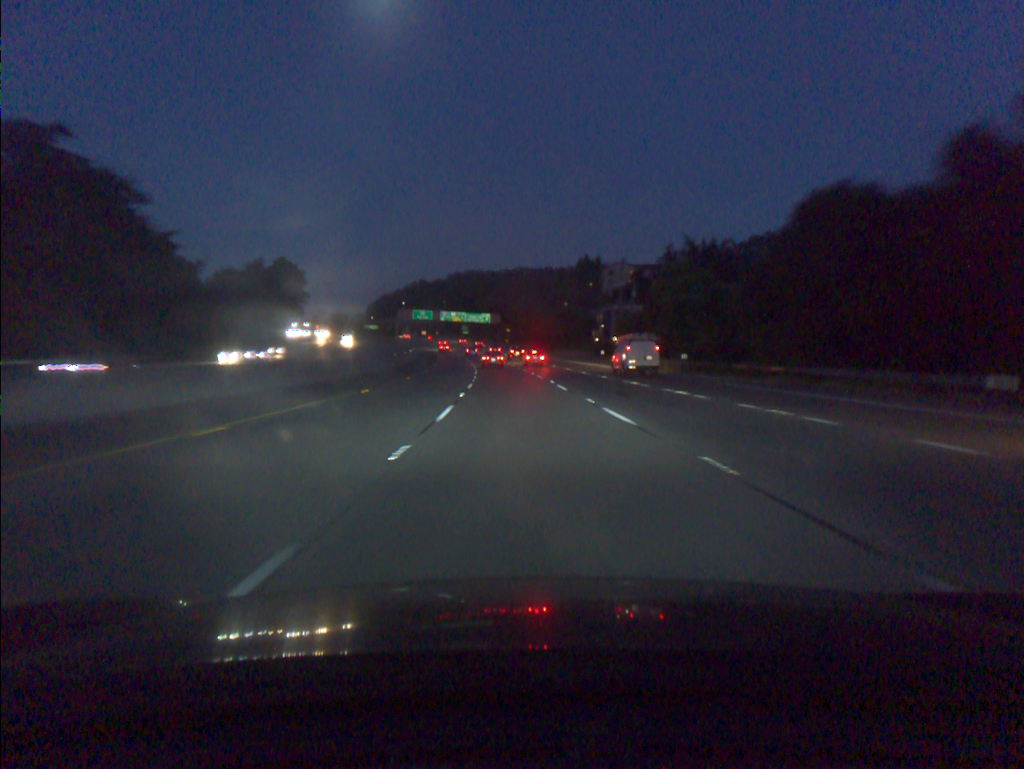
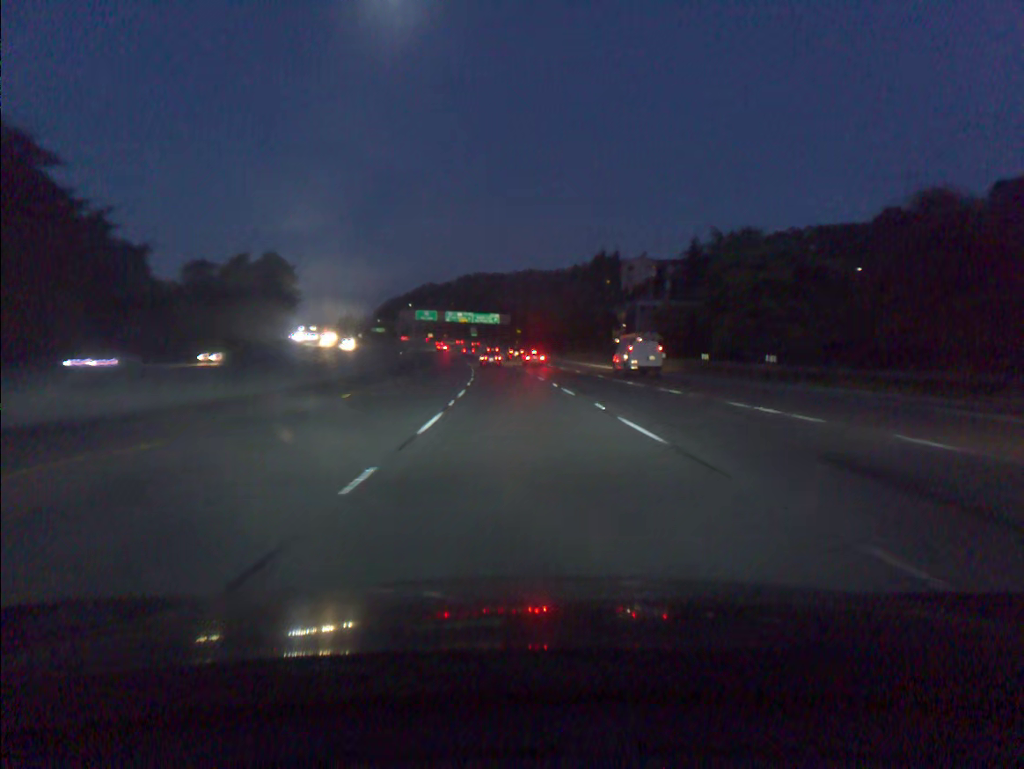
(-0.1, +17.4) m; -1°
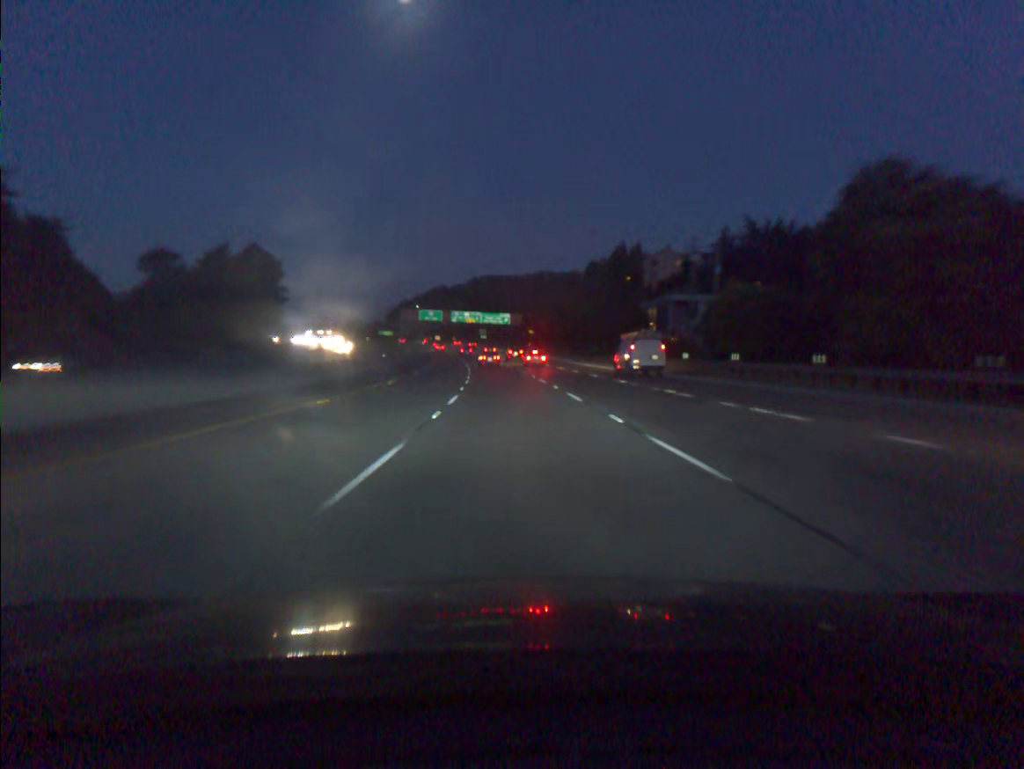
(-0.1, +17.4) m; -1°
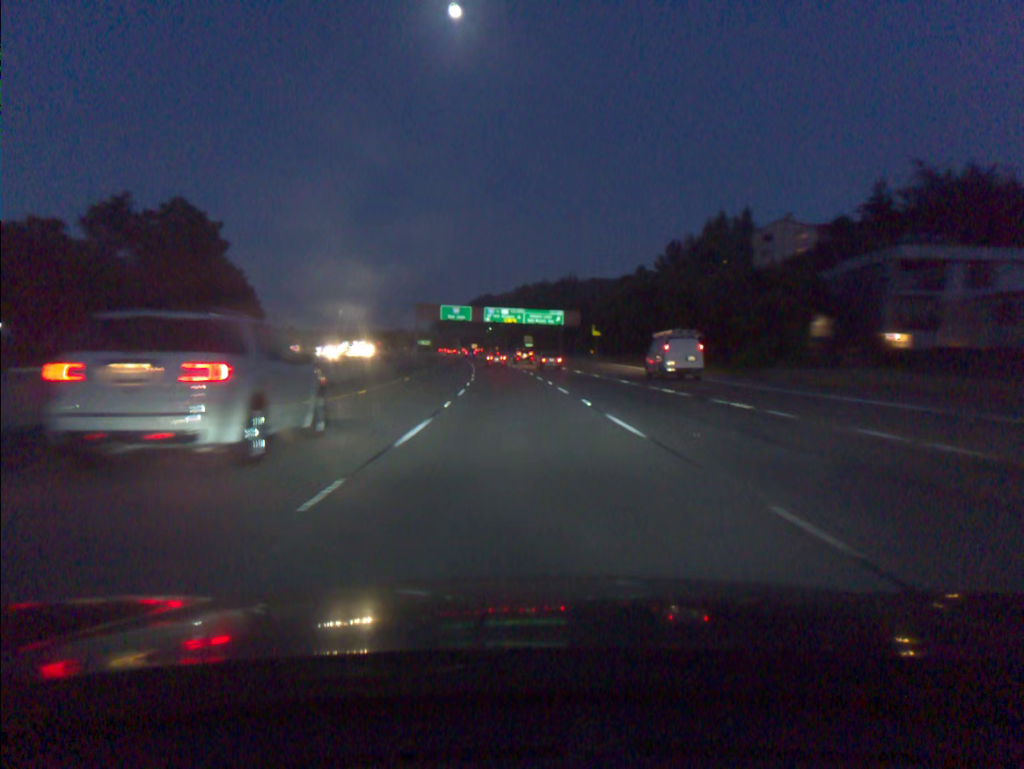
(-1.5, +52.6) m; -3°
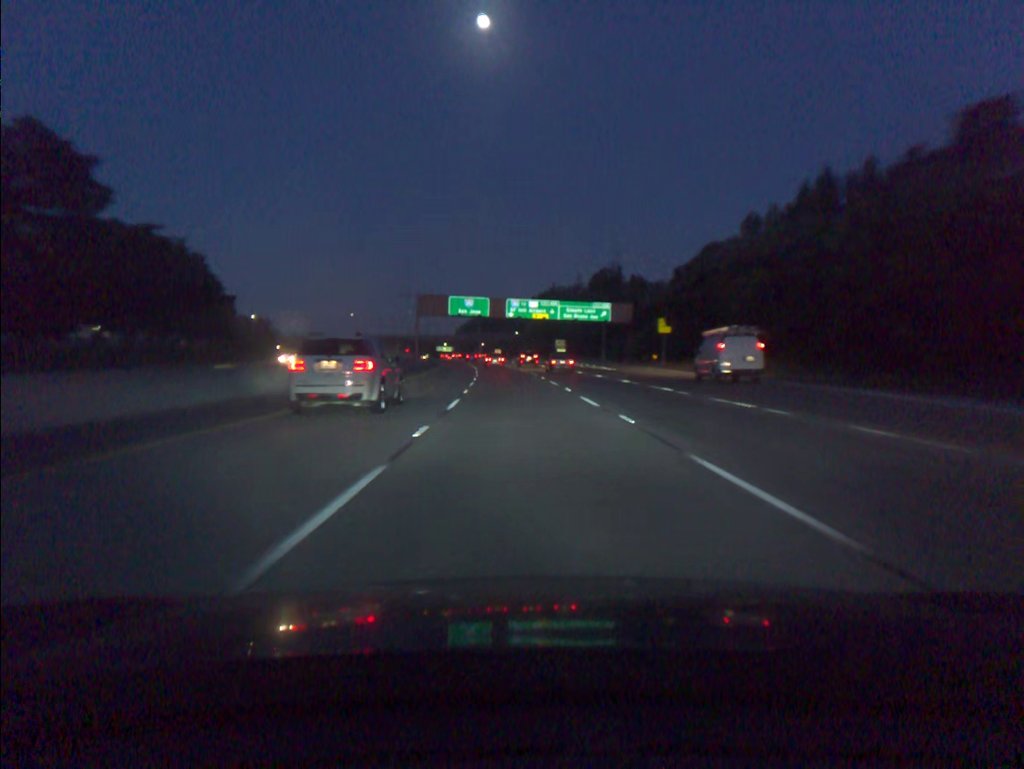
(-0.7, +35.3) m; -2°
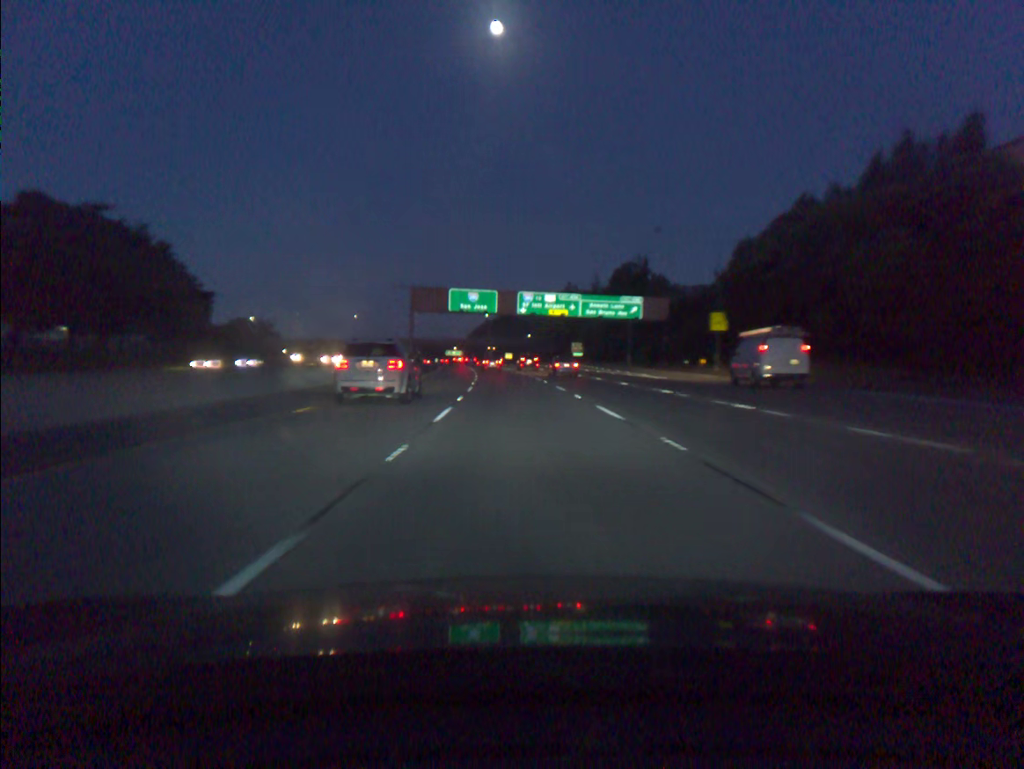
(-0.1, +17.8) m; -1°
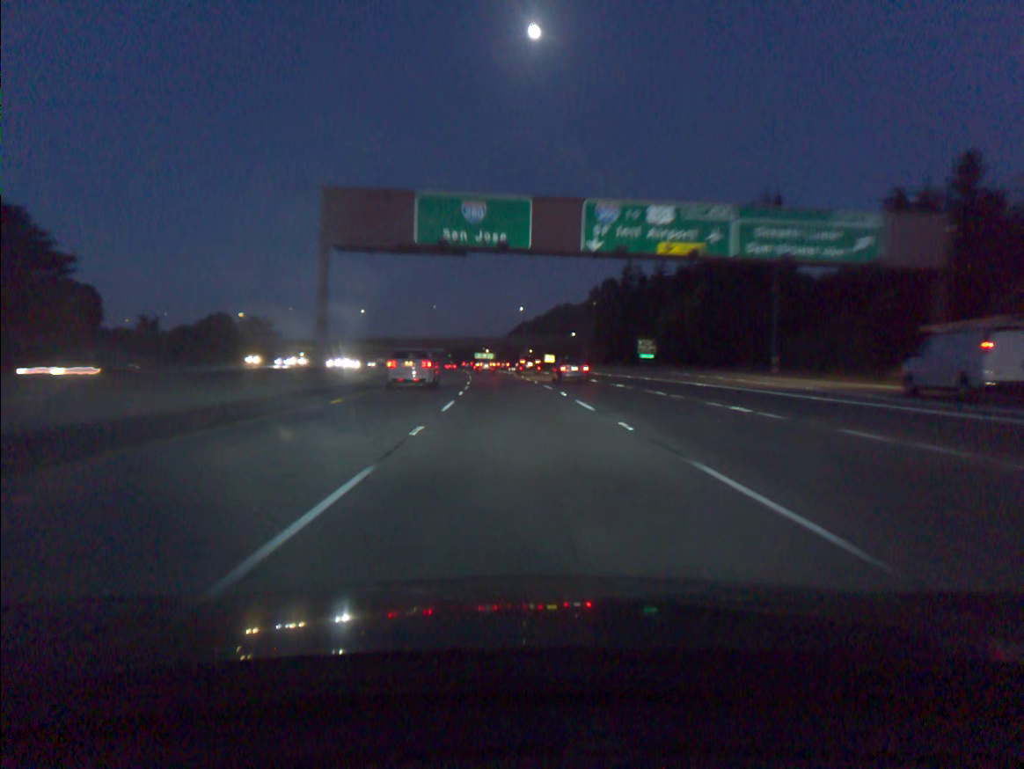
(-1.2, +53.8) m; -3°
